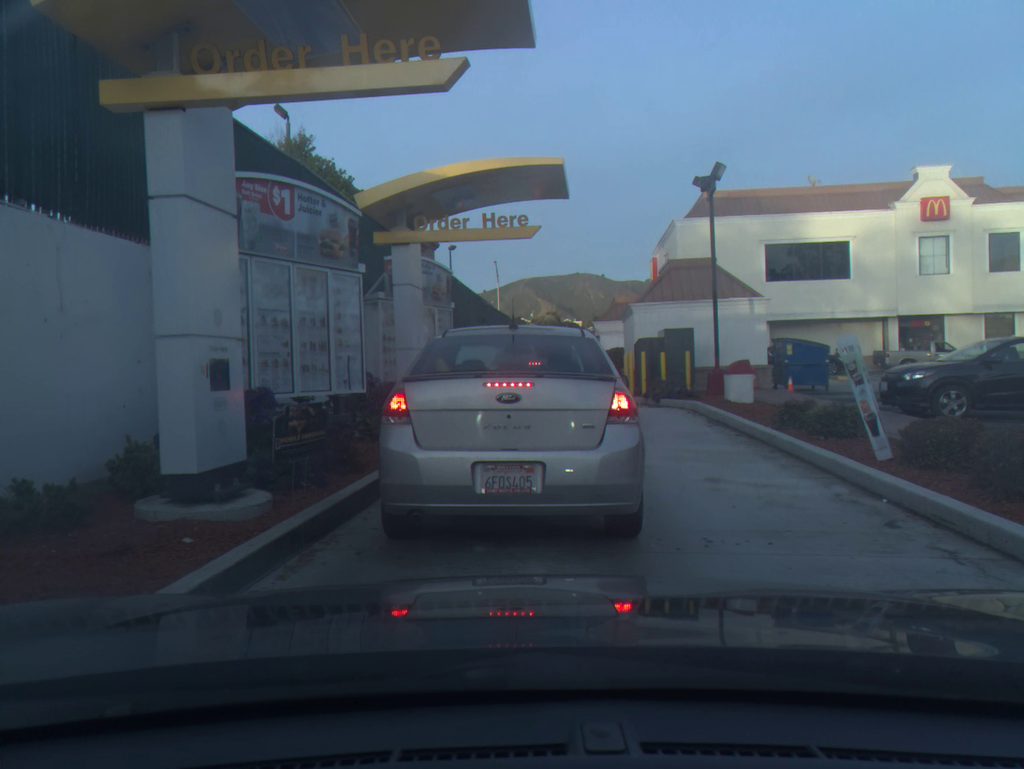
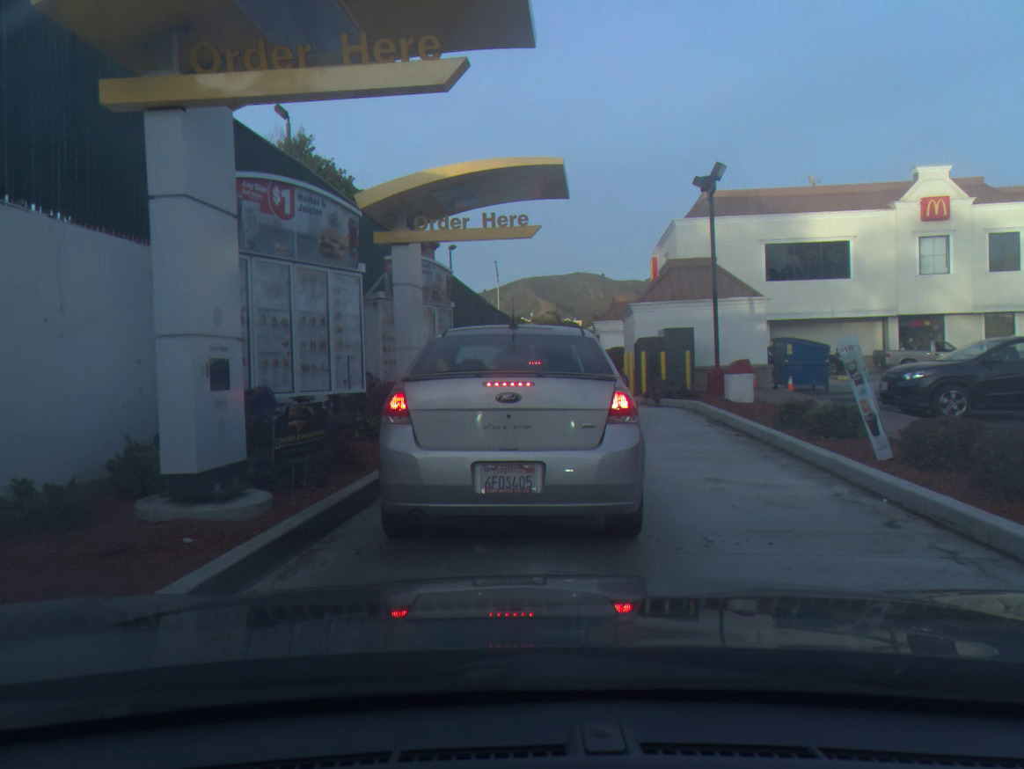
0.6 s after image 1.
(0.0, 0.0) m; 0°
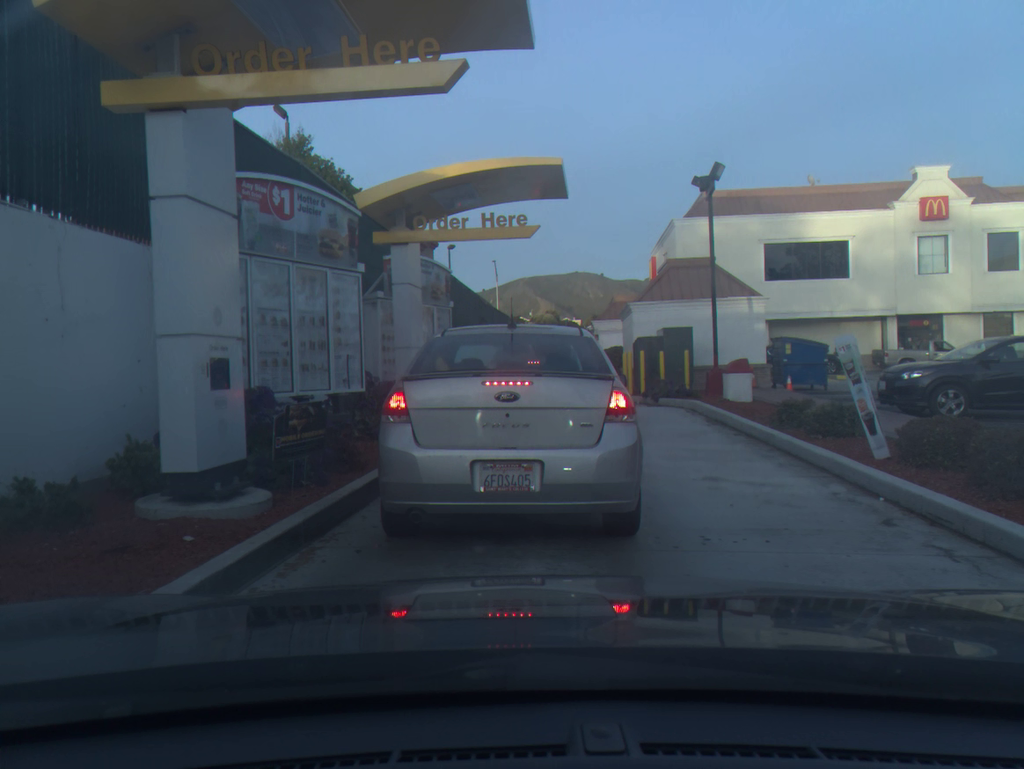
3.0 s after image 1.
(0.0, 0.0) m; 0°
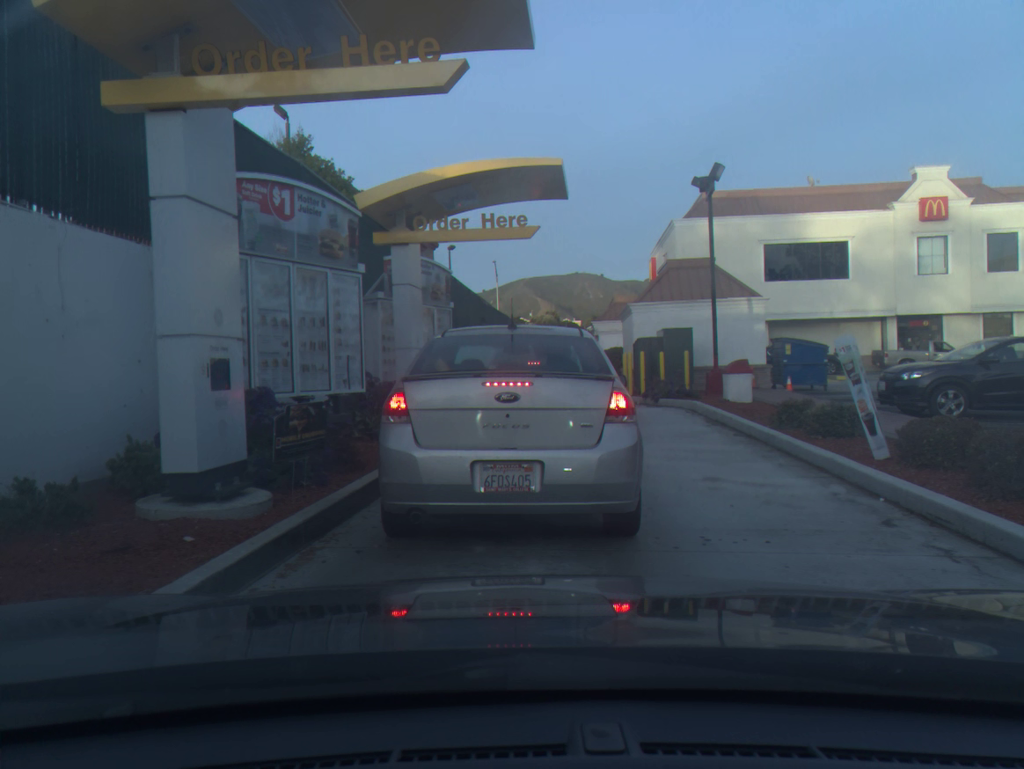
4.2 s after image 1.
(0.0, 0.0) m; 0°
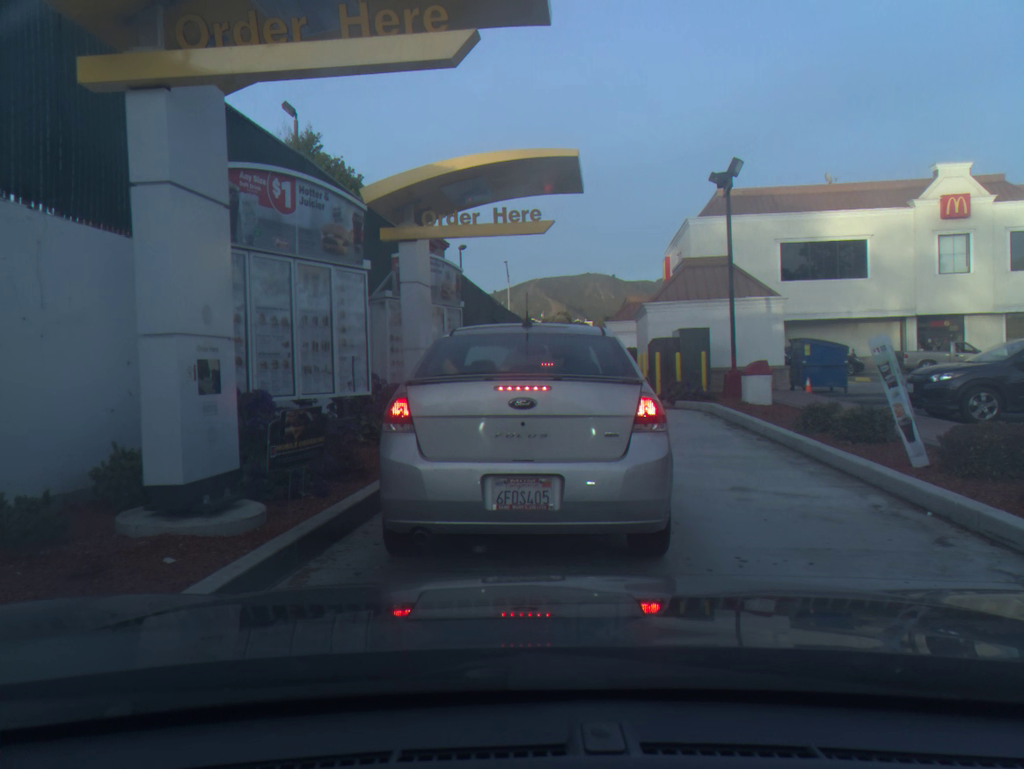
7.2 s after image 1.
(0.0, +0.4) m; -1°
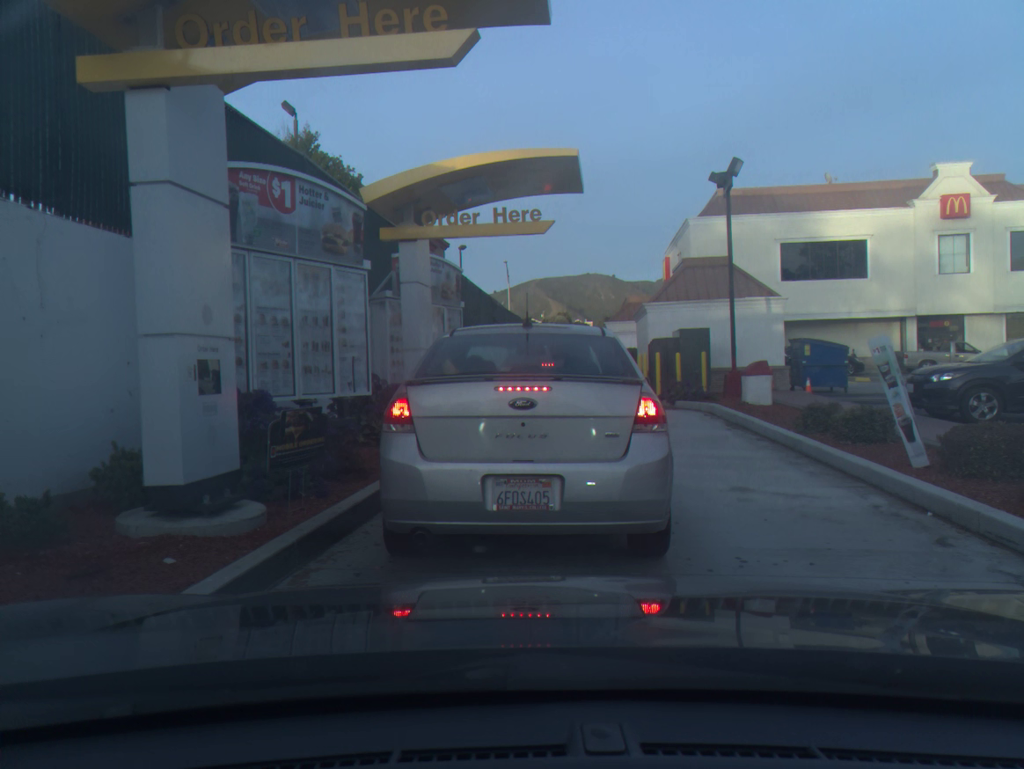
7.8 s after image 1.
(0.0, 0.0) m; 0°
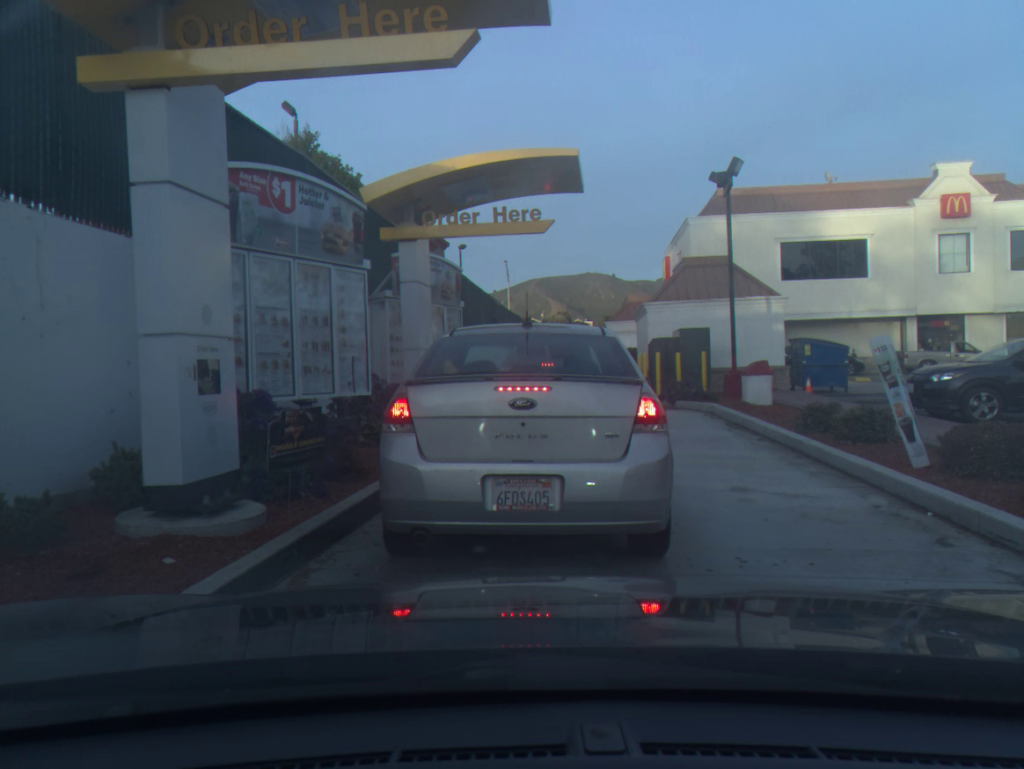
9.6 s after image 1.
(0.0, 0.0) m; 0°
